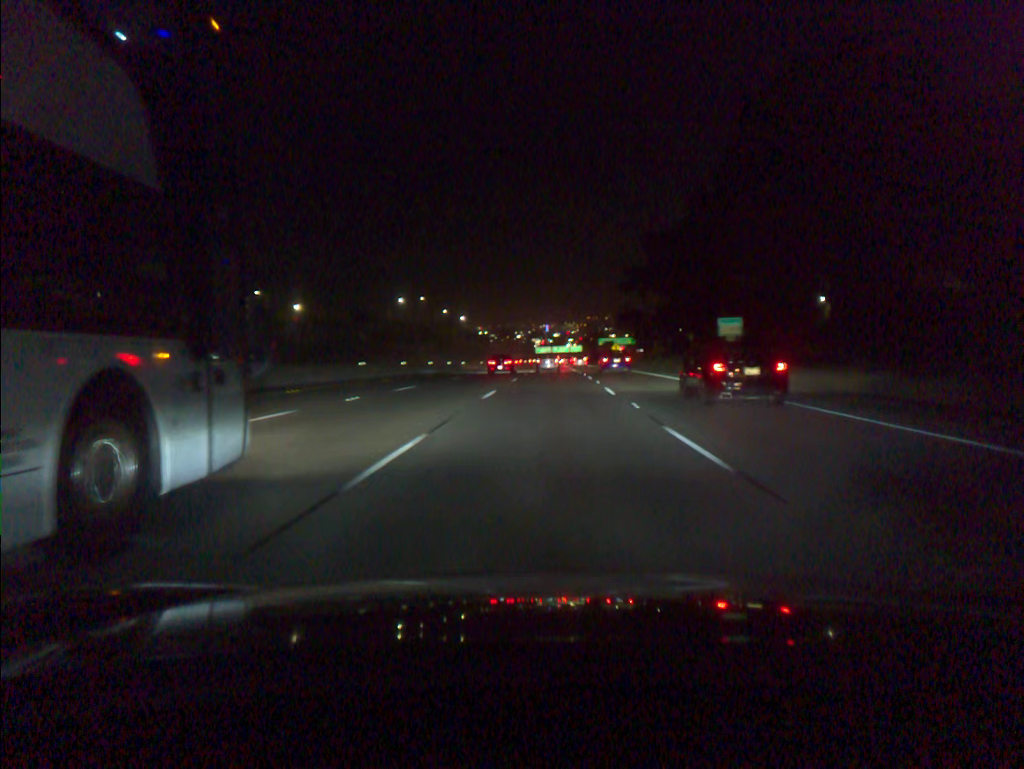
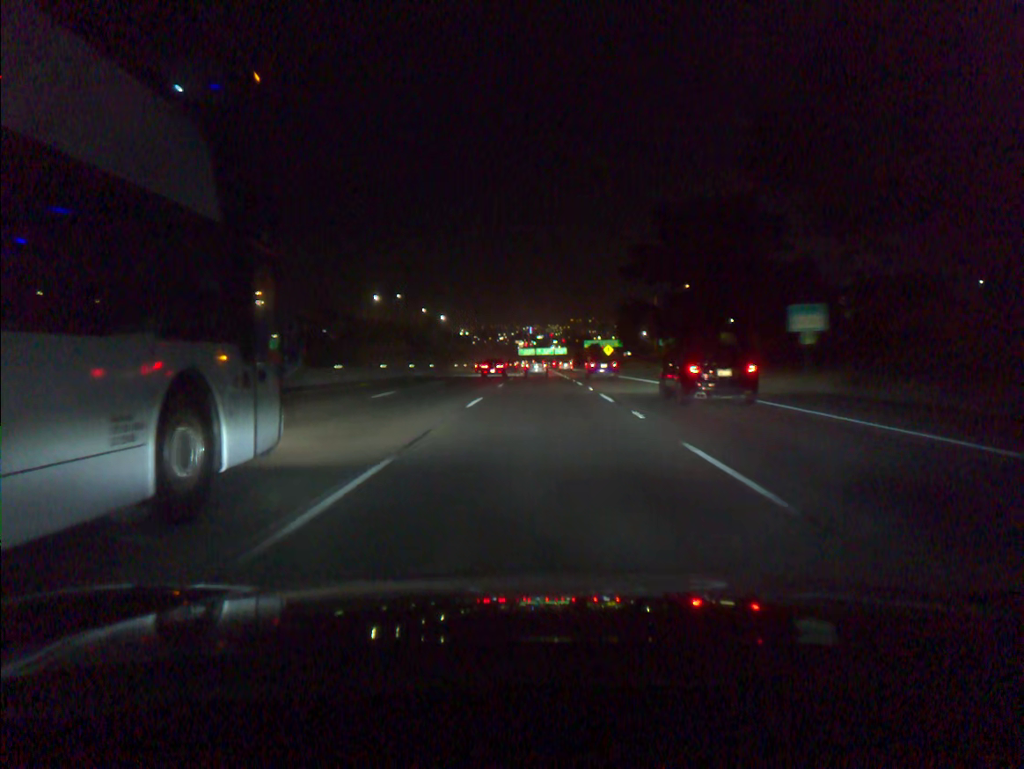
(+0.2, +16.6) m; +1°
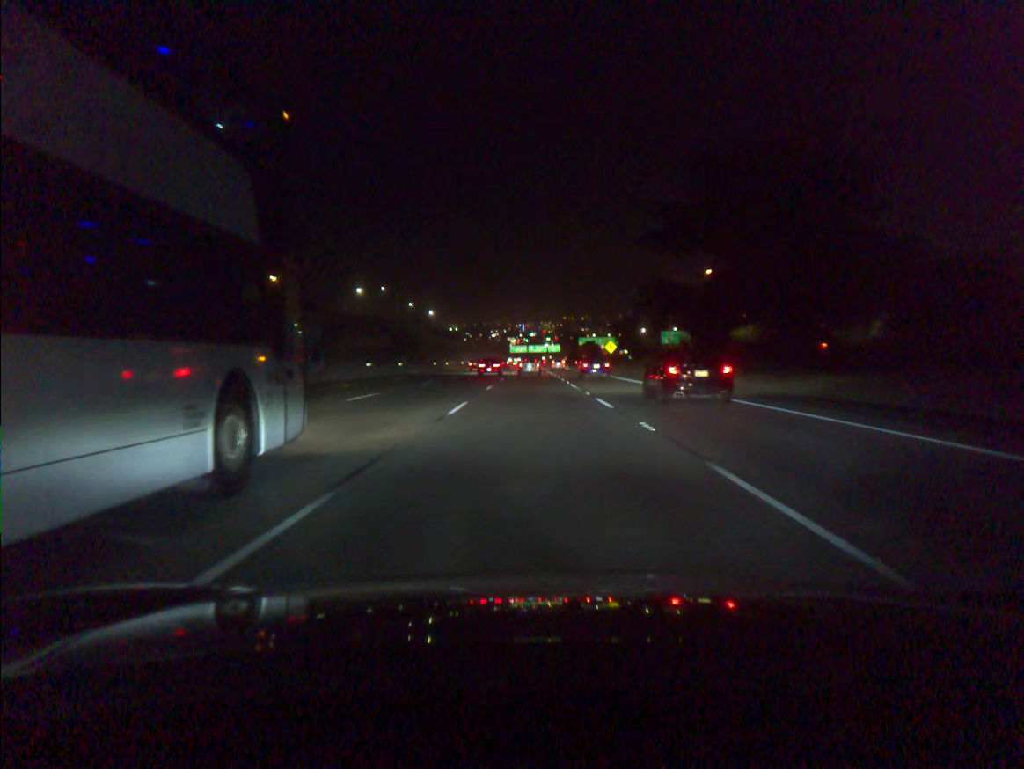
(+0.1, +16.7) m; +1°
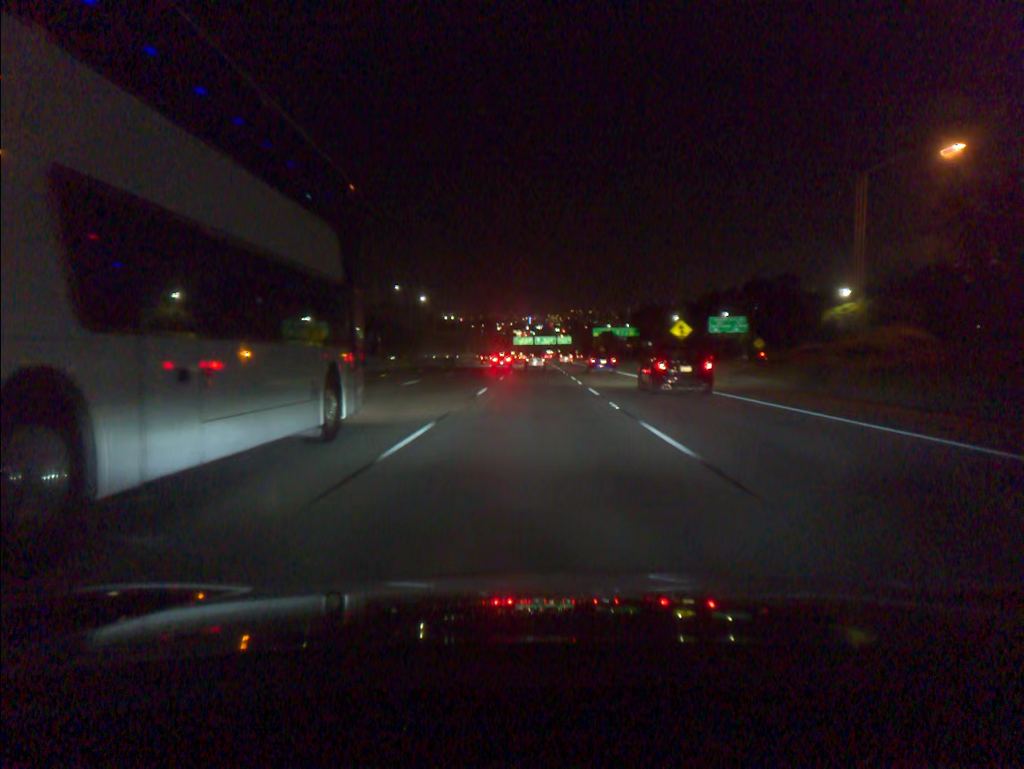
(-0.2, +50.2) m; 0°
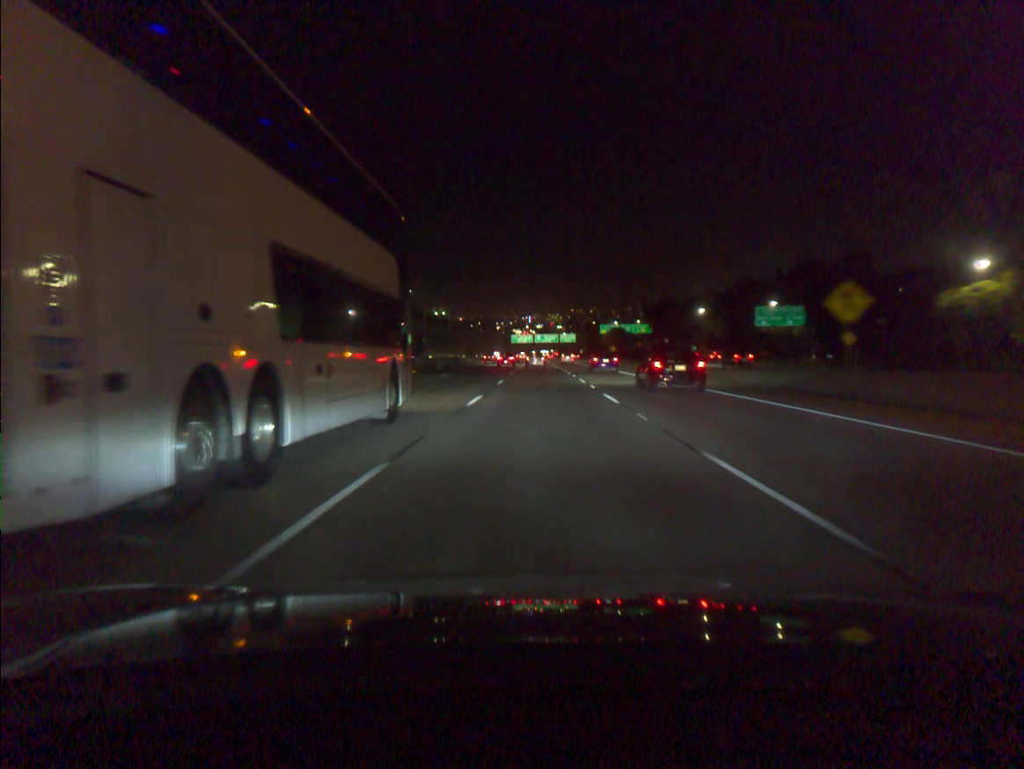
(0.0, +33.5) m; 0°
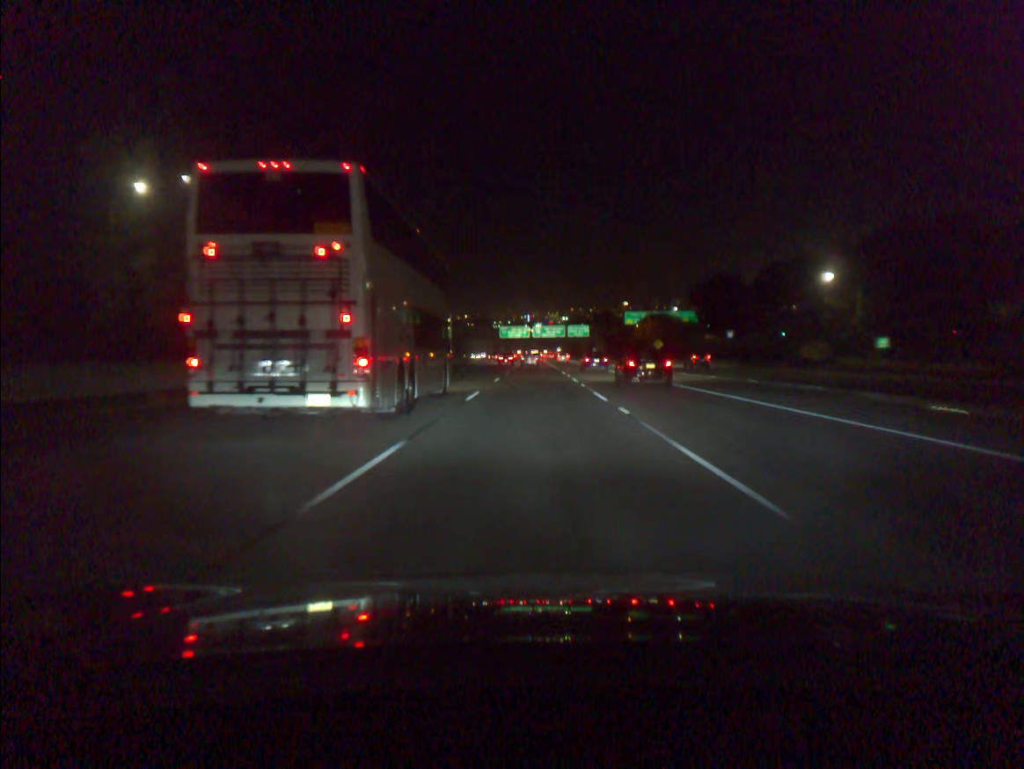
(+0.4, +83.6) m; 0°
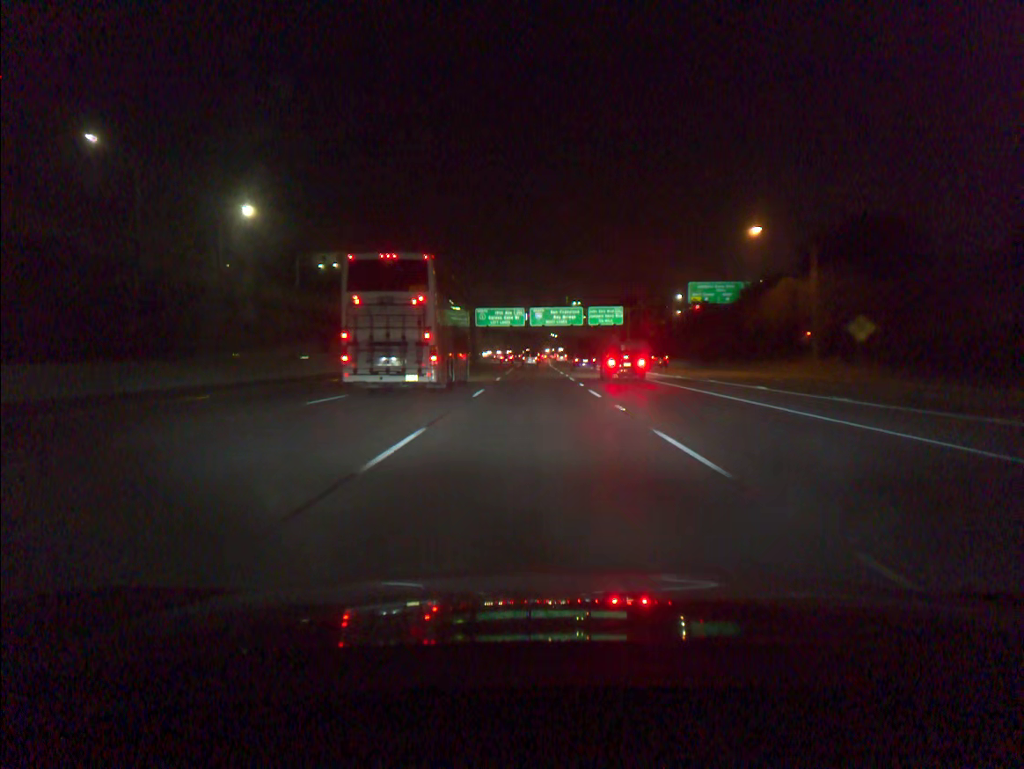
(0.0, +83.3) m; 0°
